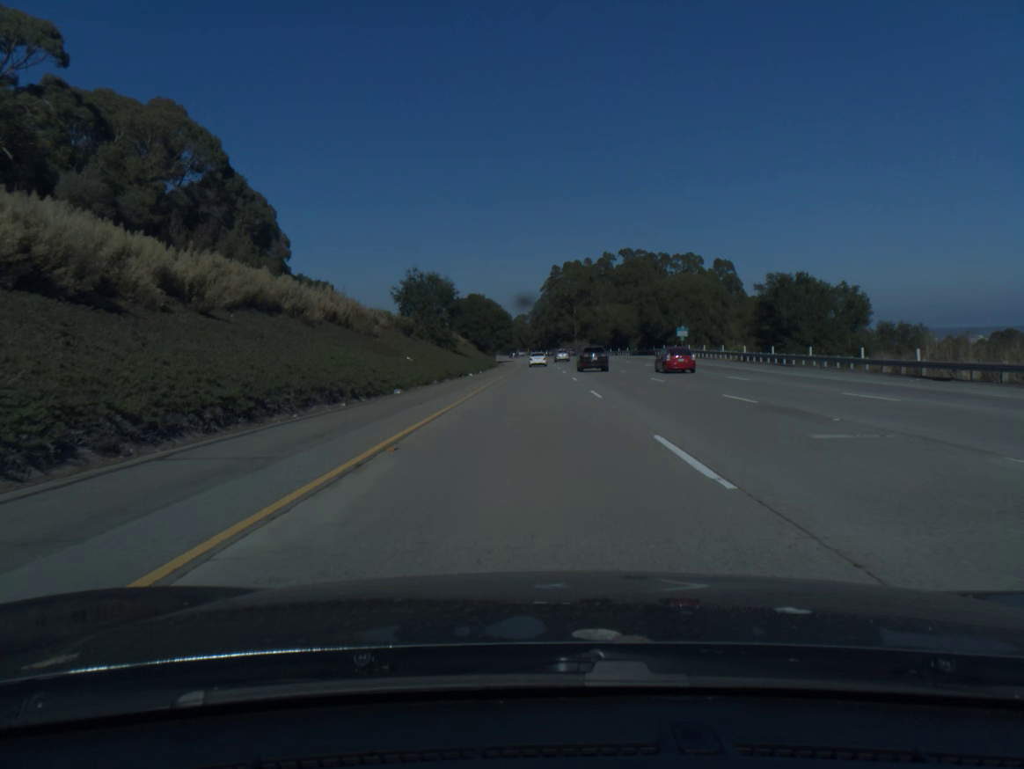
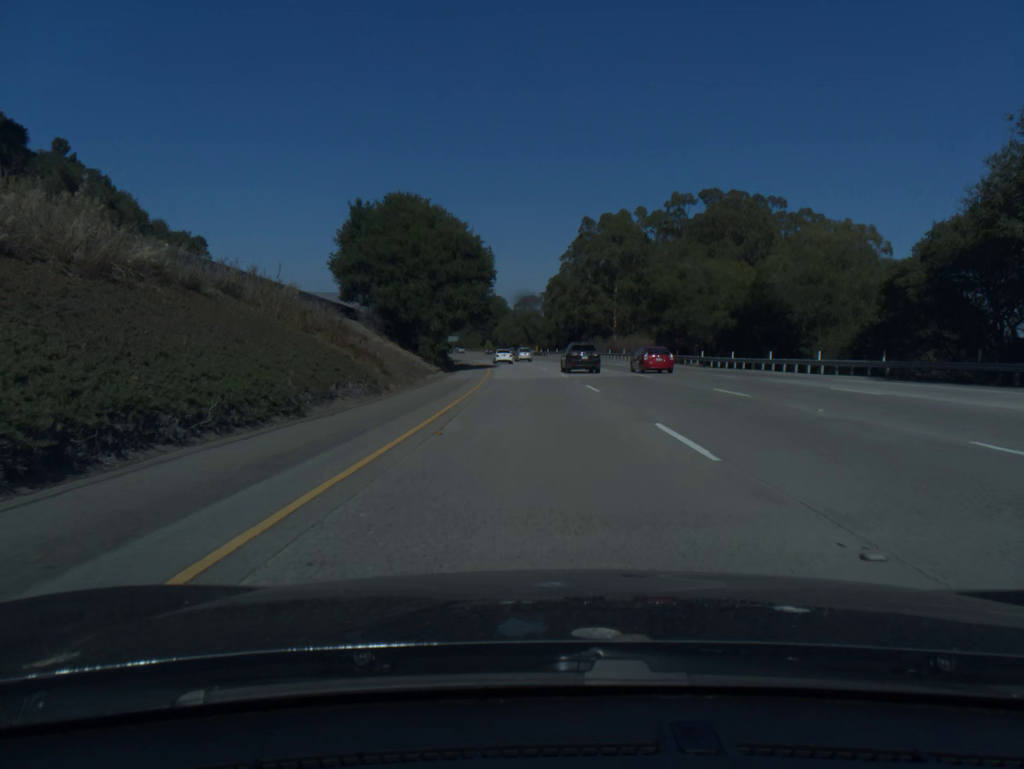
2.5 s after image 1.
(-0.6, +85.9) m; -1°
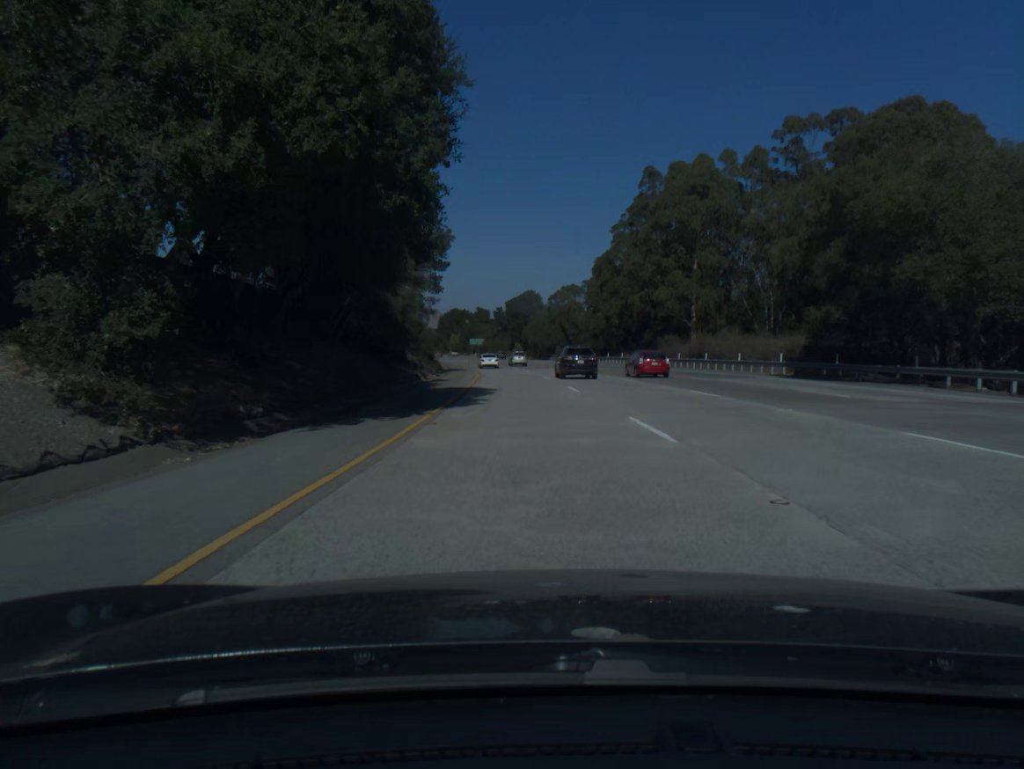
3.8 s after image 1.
(-0.7, +42.0) m; -2°
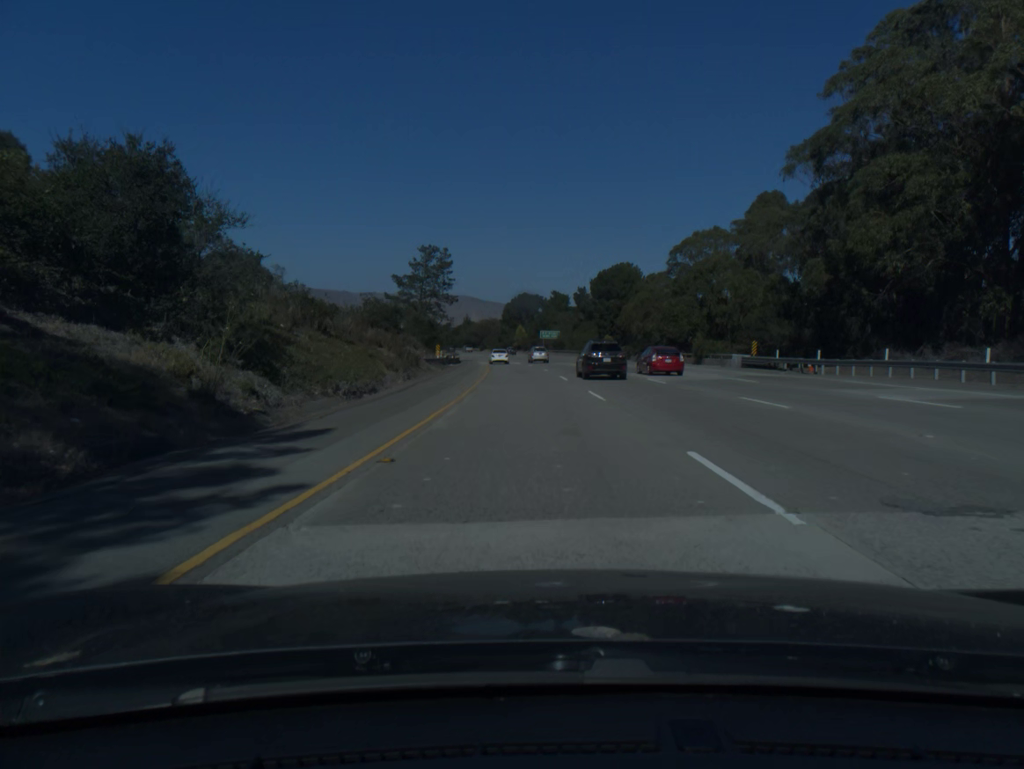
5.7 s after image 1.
(-3.1, +63.5) m; -6°
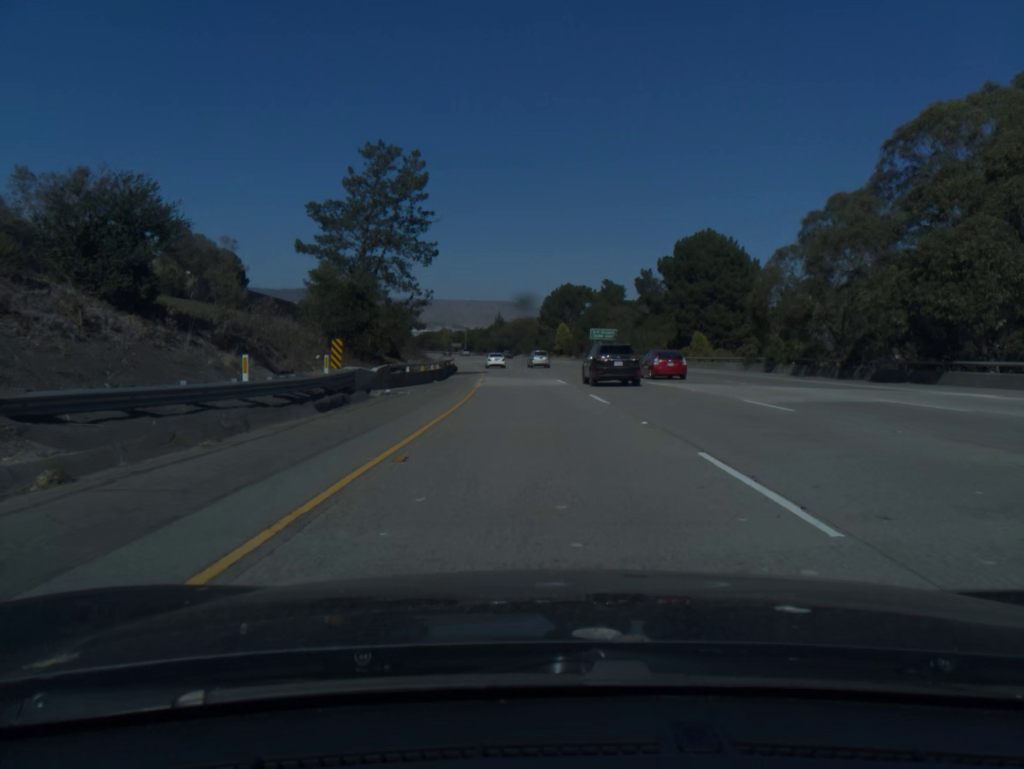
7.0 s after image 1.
(-1.2, +43.4) m; -3°
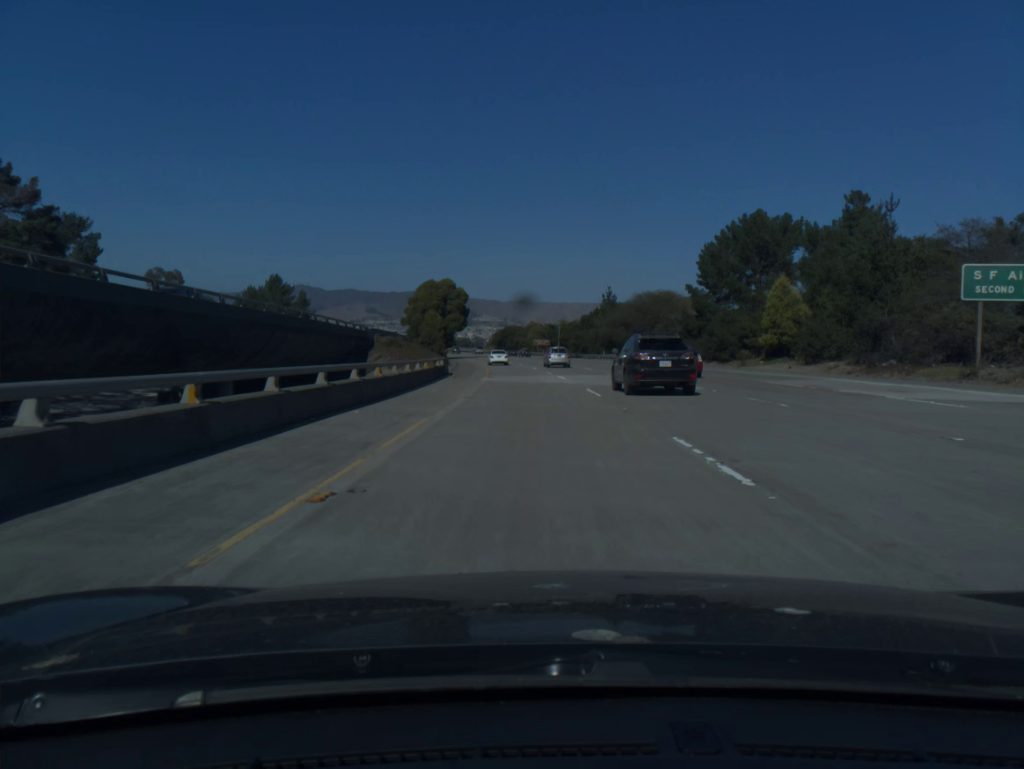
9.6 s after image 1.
(-5.4, +87.0) m; -7°
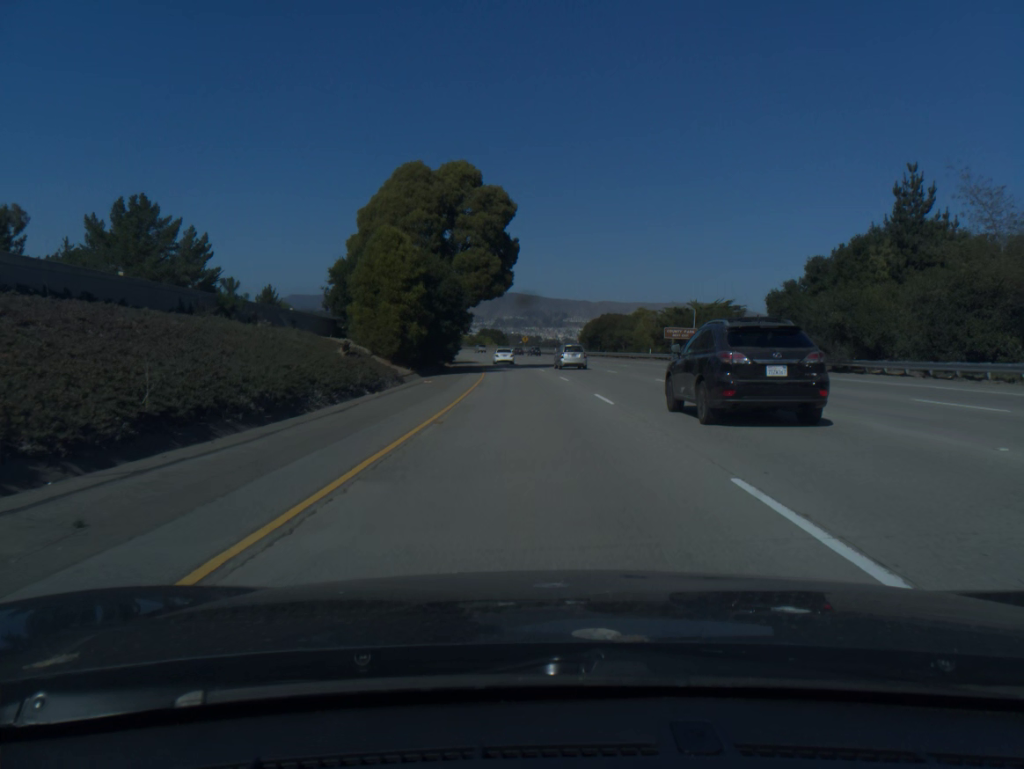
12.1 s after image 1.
(-4.6, +83.6) m; -6°
